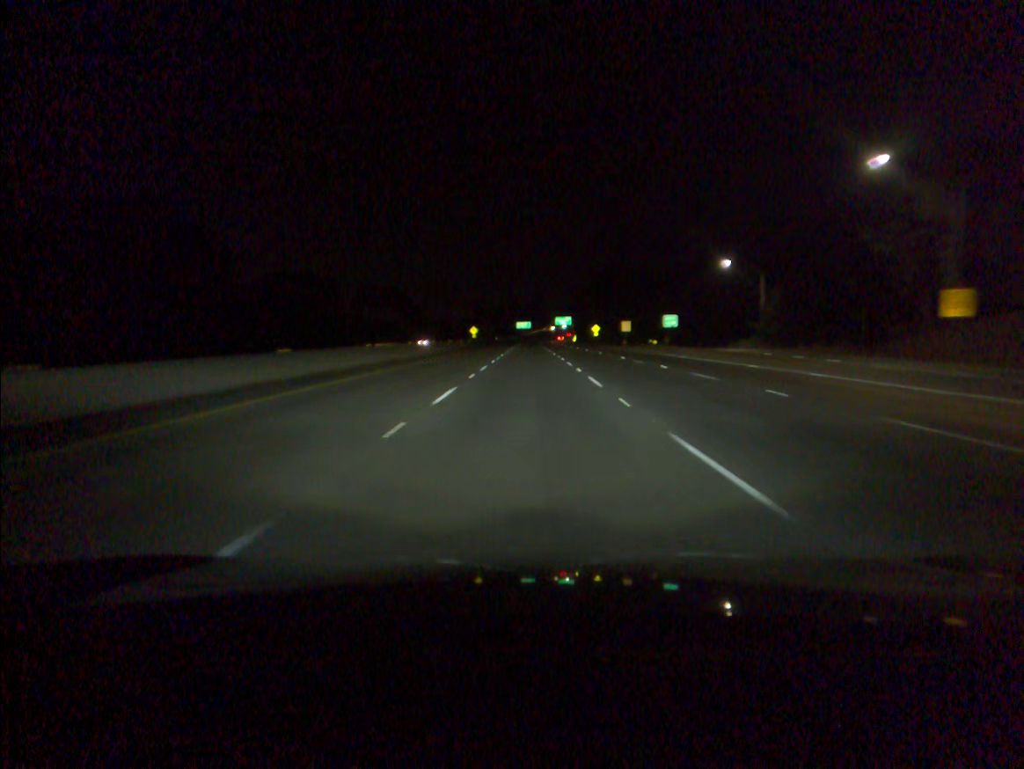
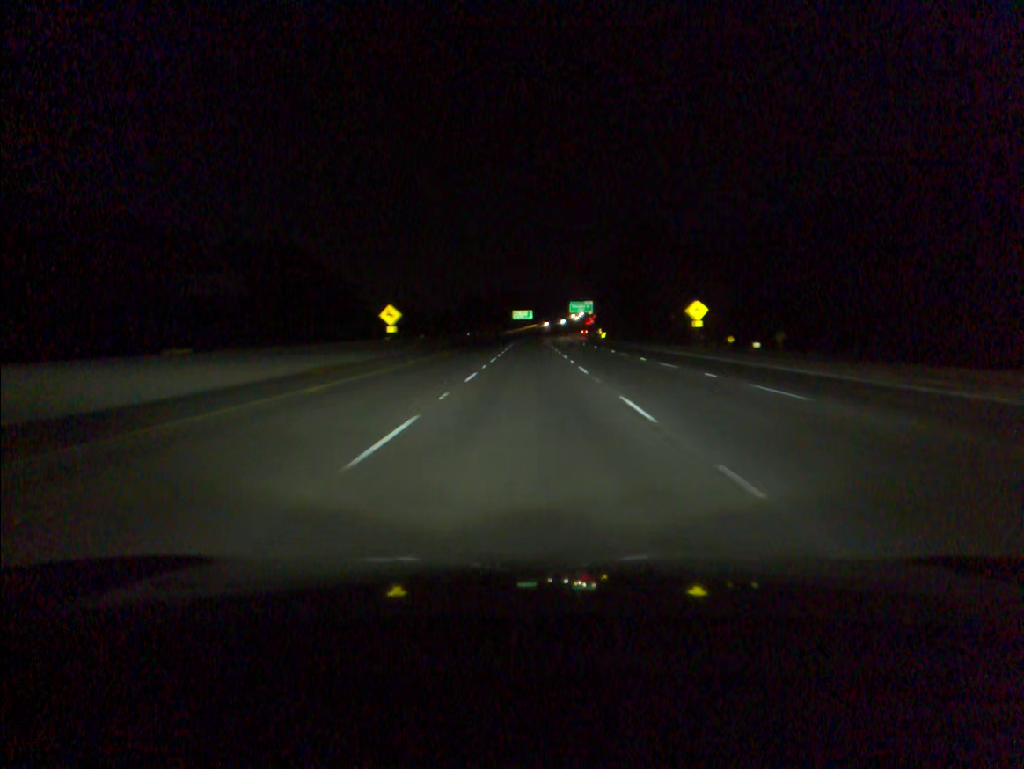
(0.0, +95.7) m; 0°
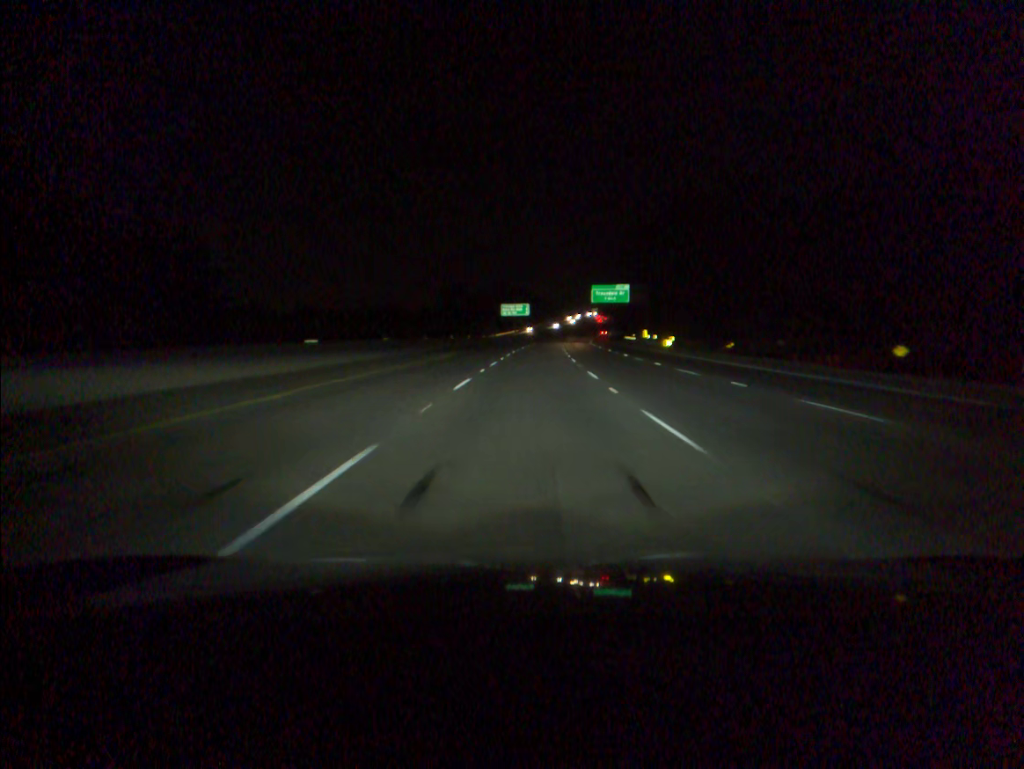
(+0.1, +76.1) m; 0°
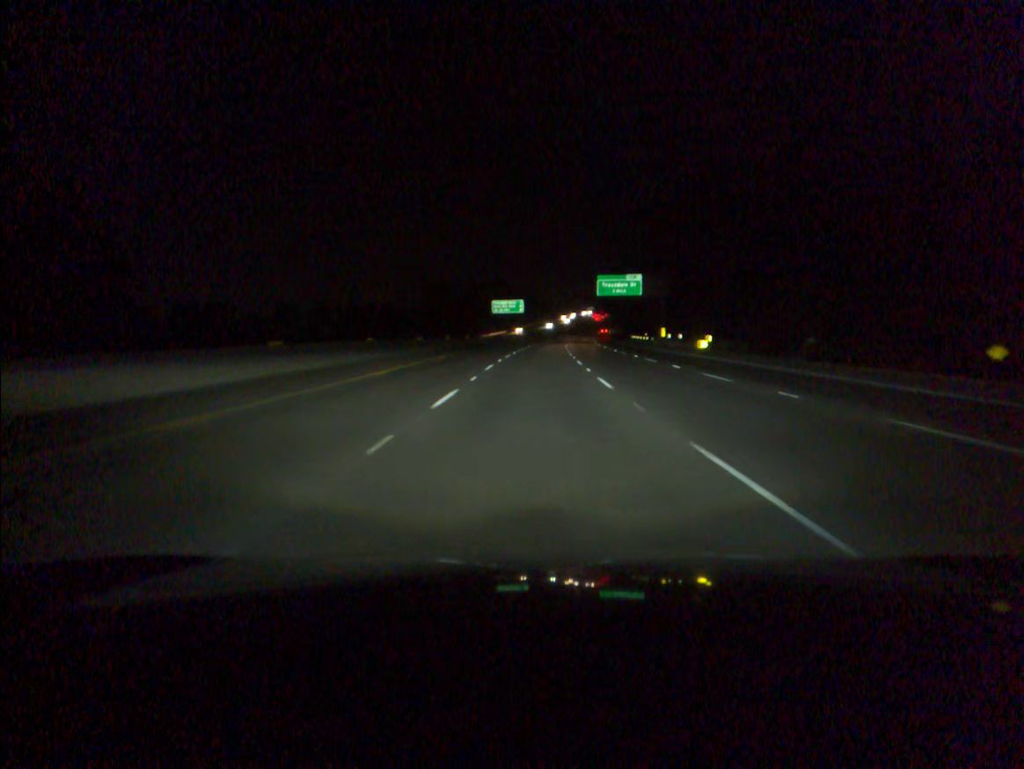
(+0.1, +18.9) m; 0°
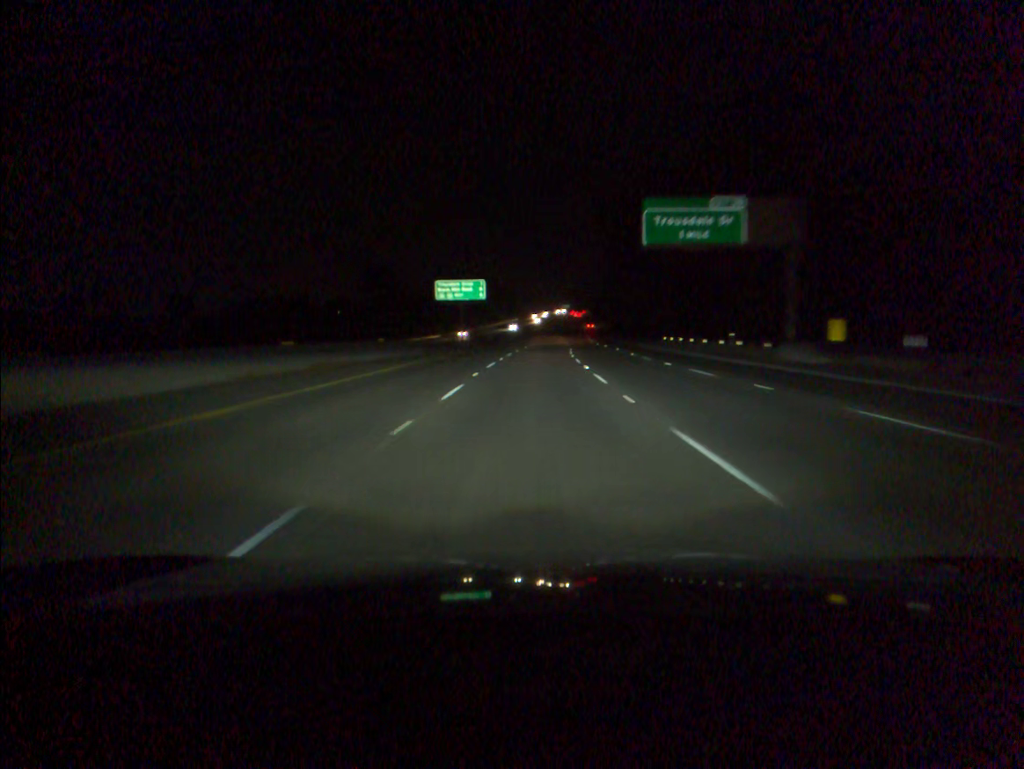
(+0.8, +56.8) m; +2°
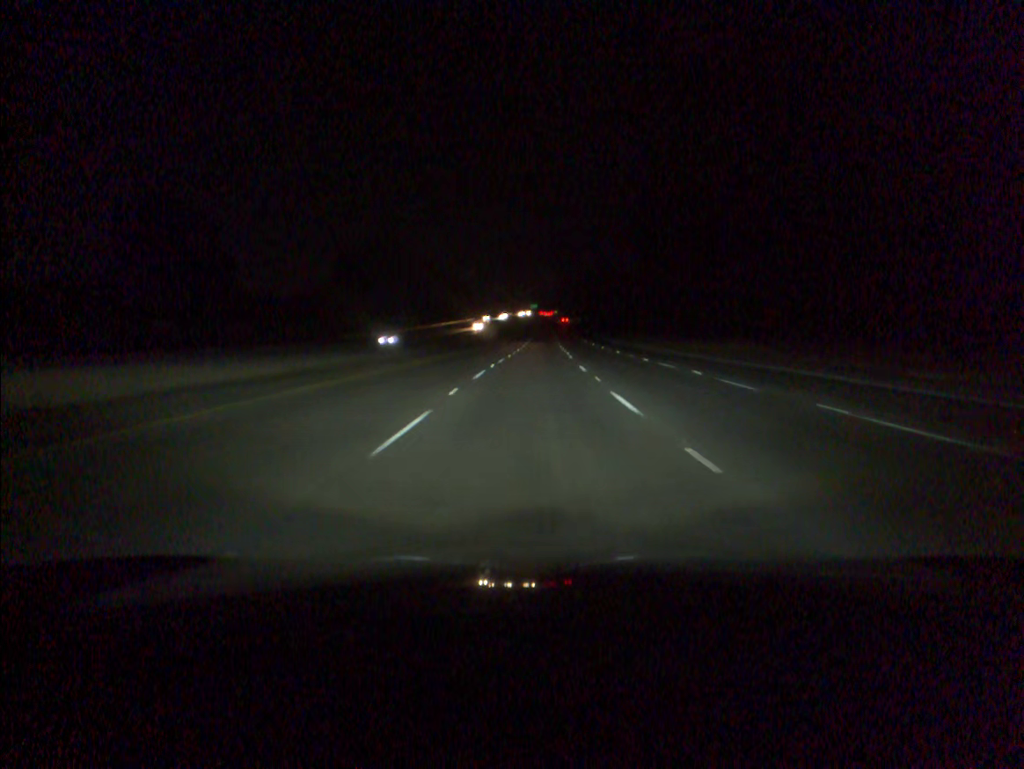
(+2.5, +94.9) m; +3°
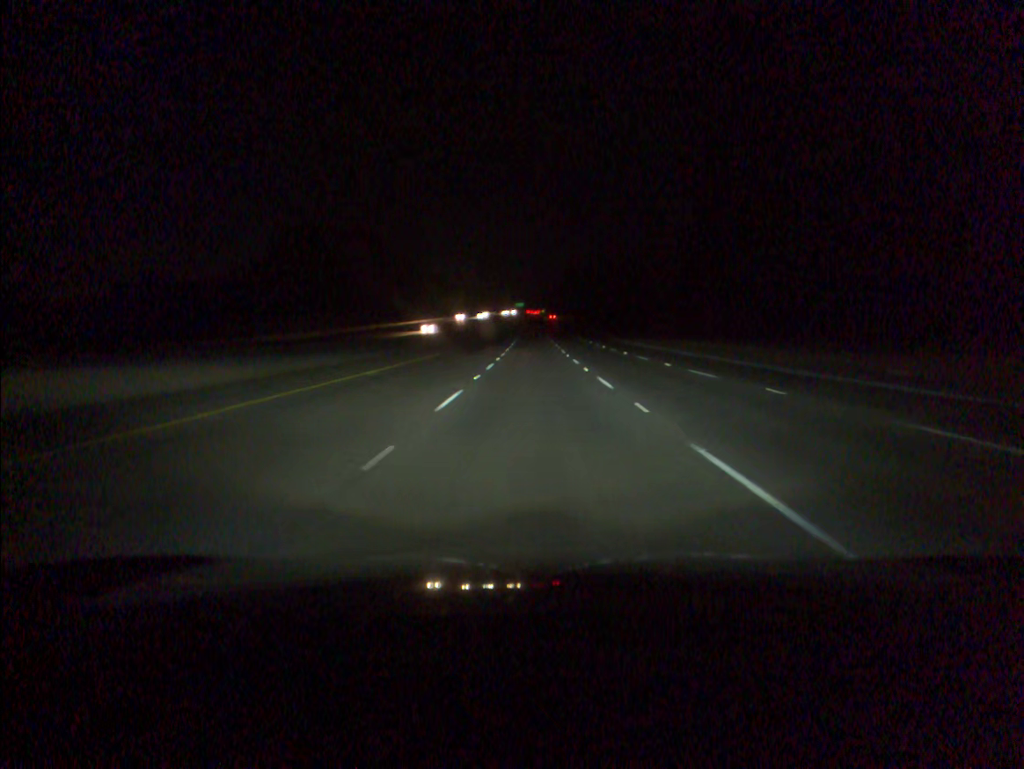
(+0.3, +38.1) m; +1°
